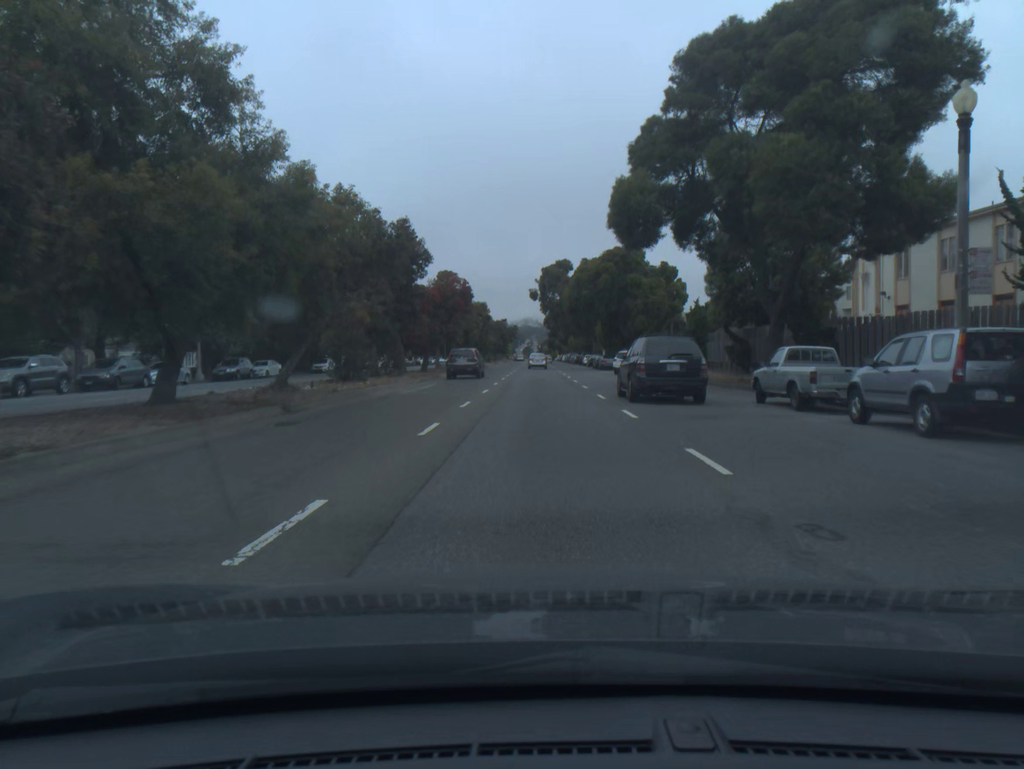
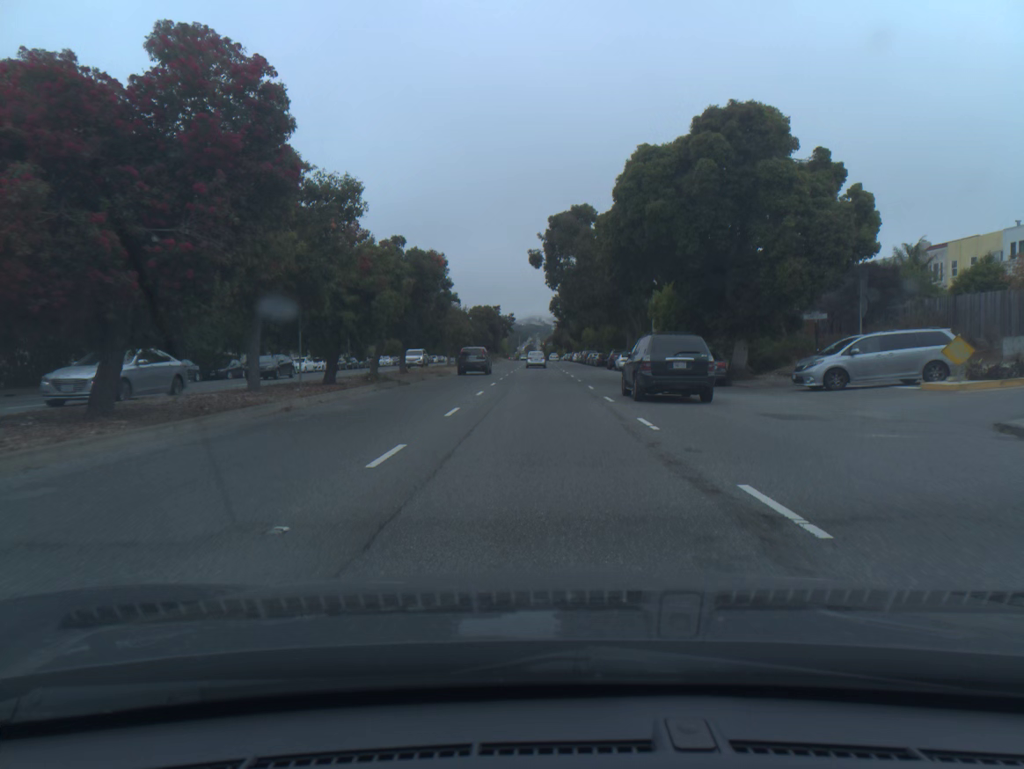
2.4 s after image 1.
(-0.1, +39.4) m; 0°
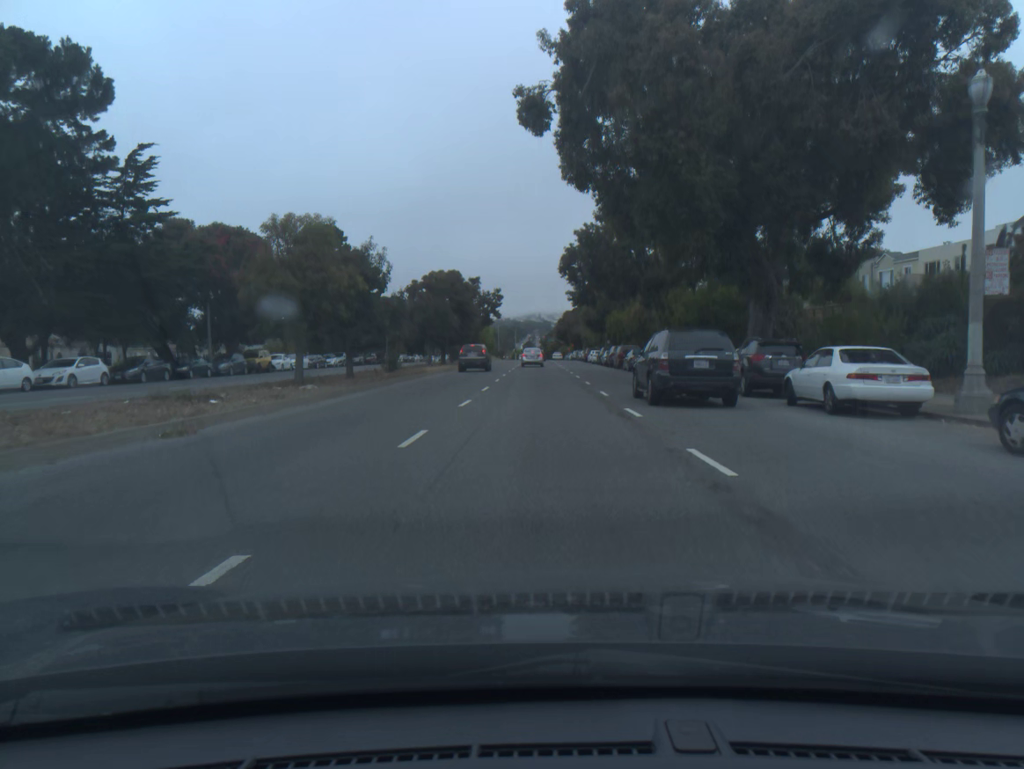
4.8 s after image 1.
(0.0, +41.8) m; 0°
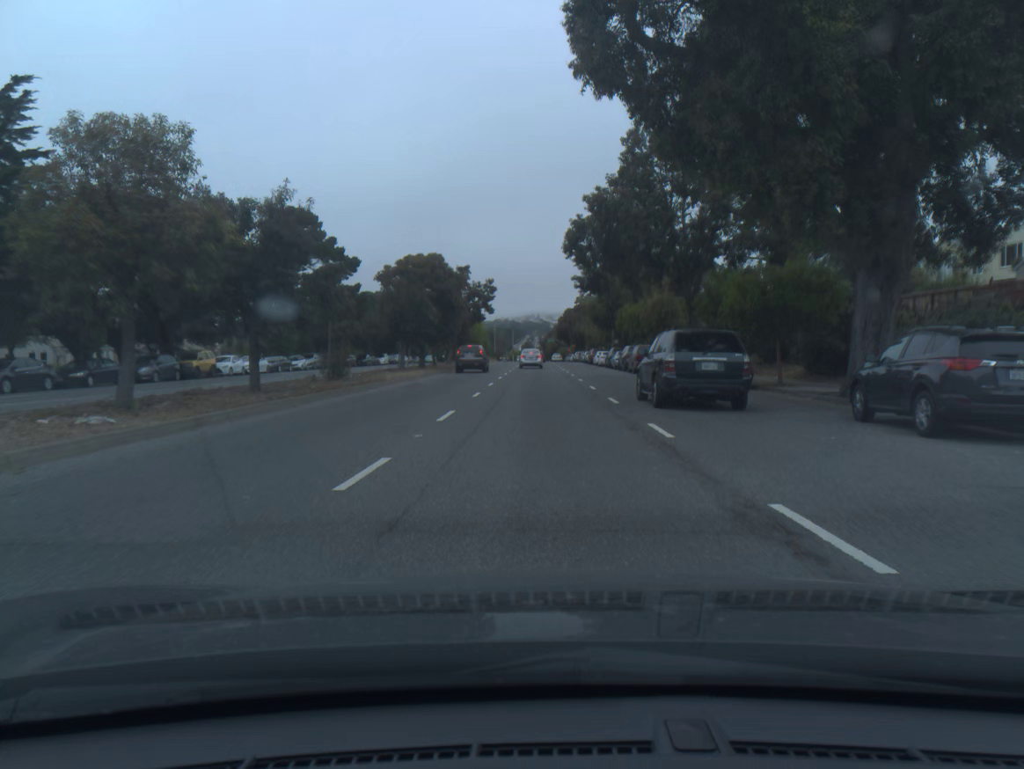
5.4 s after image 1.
(0.0, +10.6) m; 0°
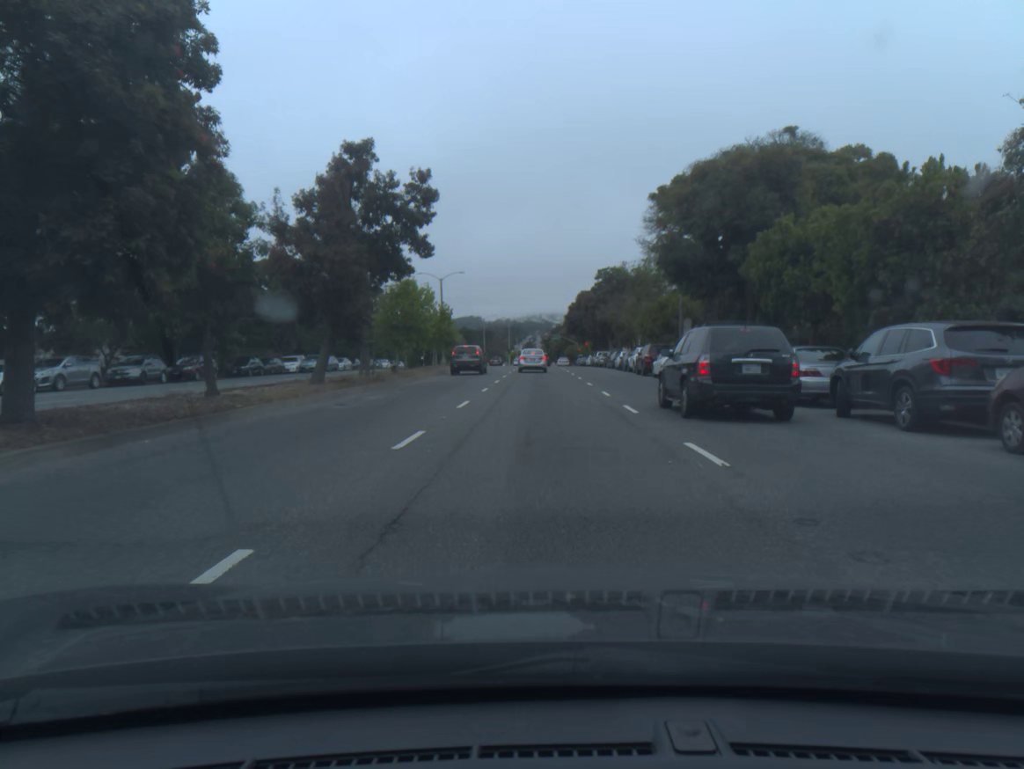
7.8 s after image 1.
(-0.1, +40.6) m; 0°
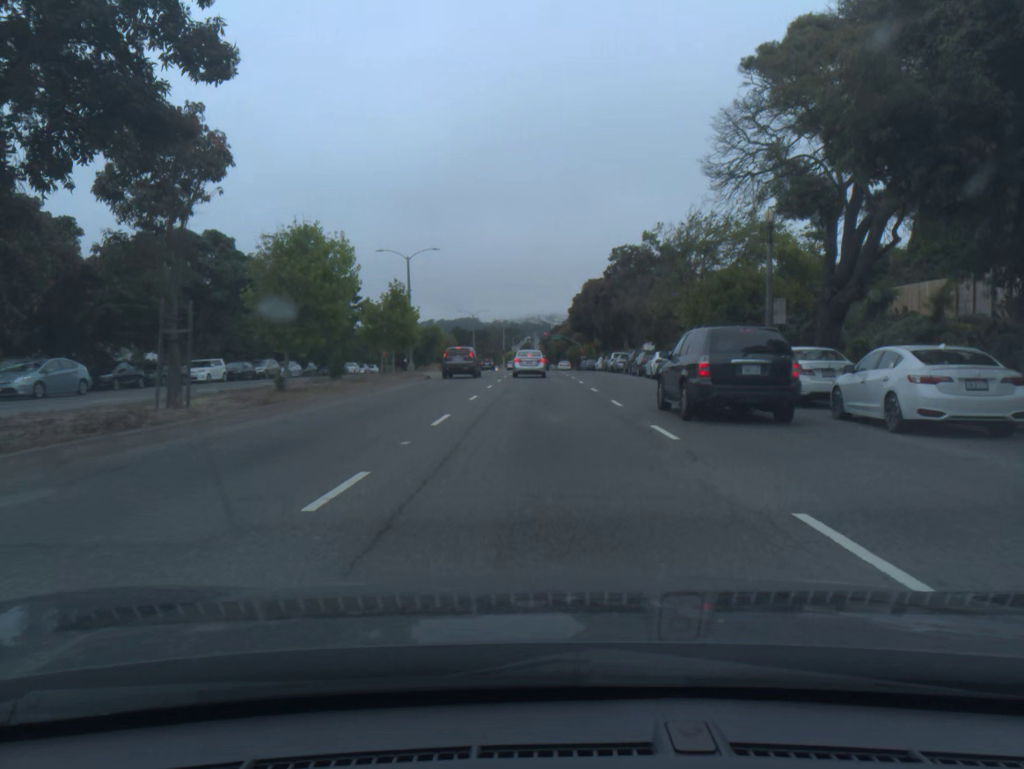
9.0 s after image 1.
(0.0, +18.4) m; 0°
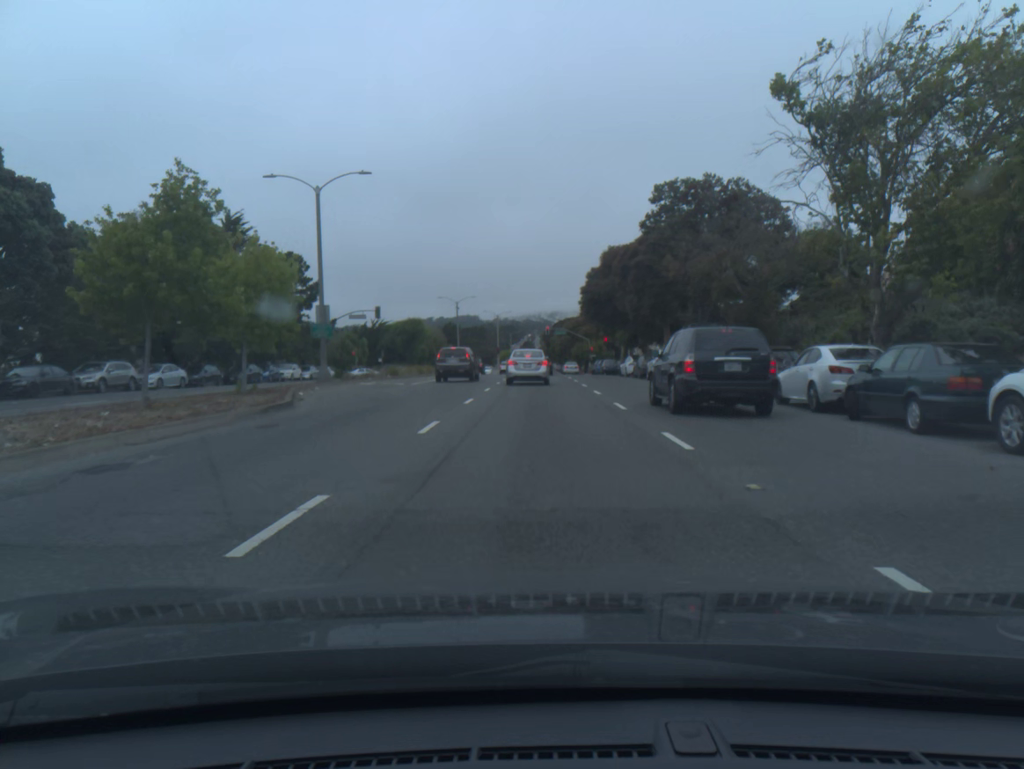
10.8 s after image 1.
(0.0, +23.6) m; 0°
